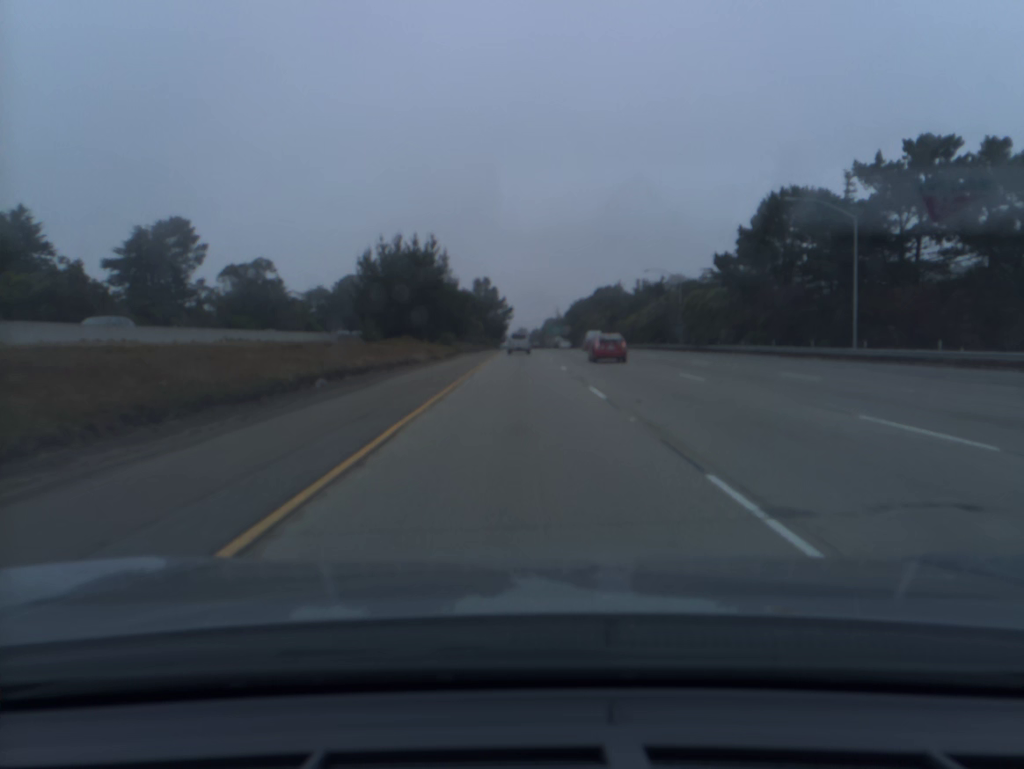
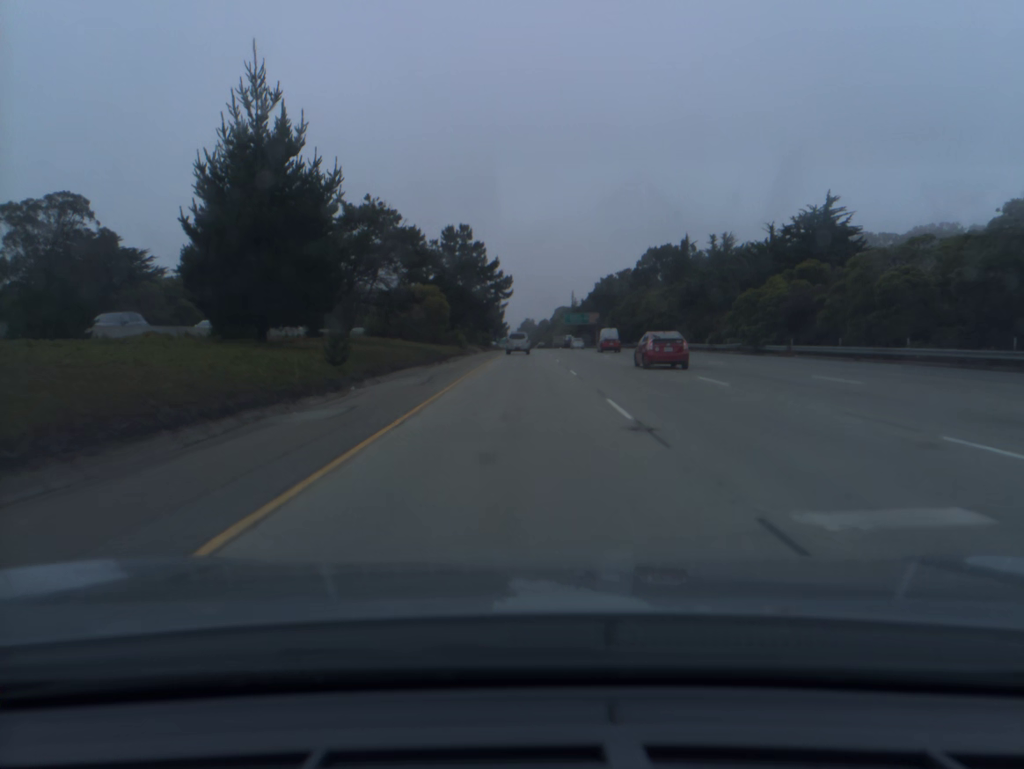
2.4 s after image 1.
(-0.2, +75.8) m; 0°
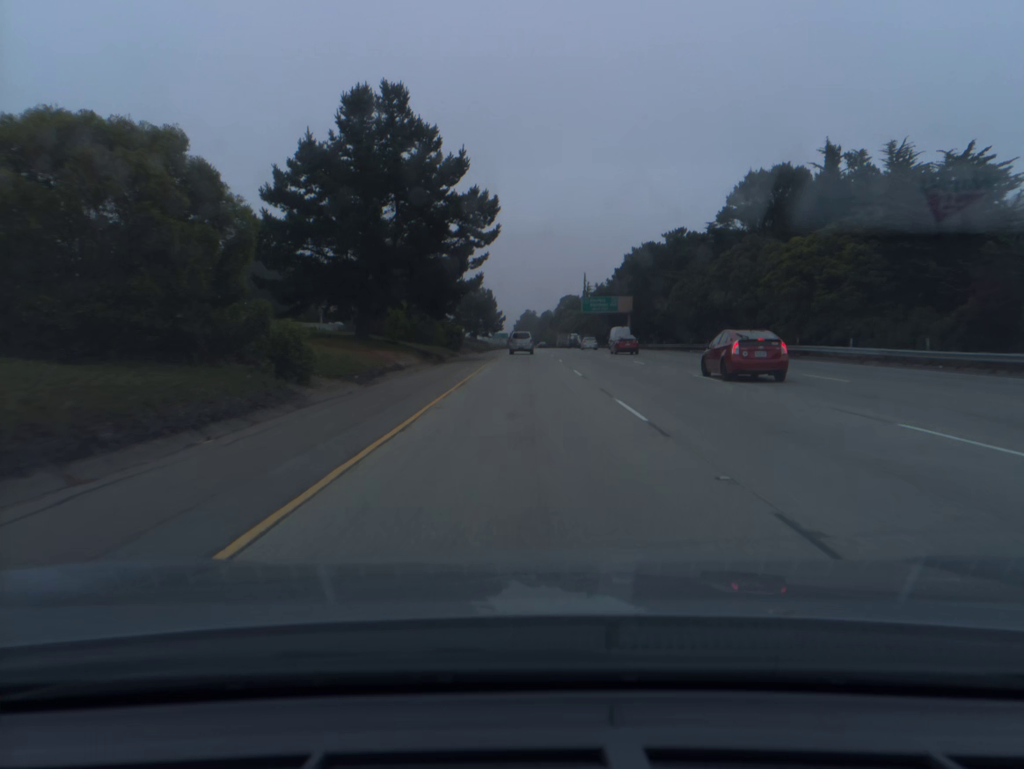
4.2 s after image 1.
(0.0, +56.9) m; 0°
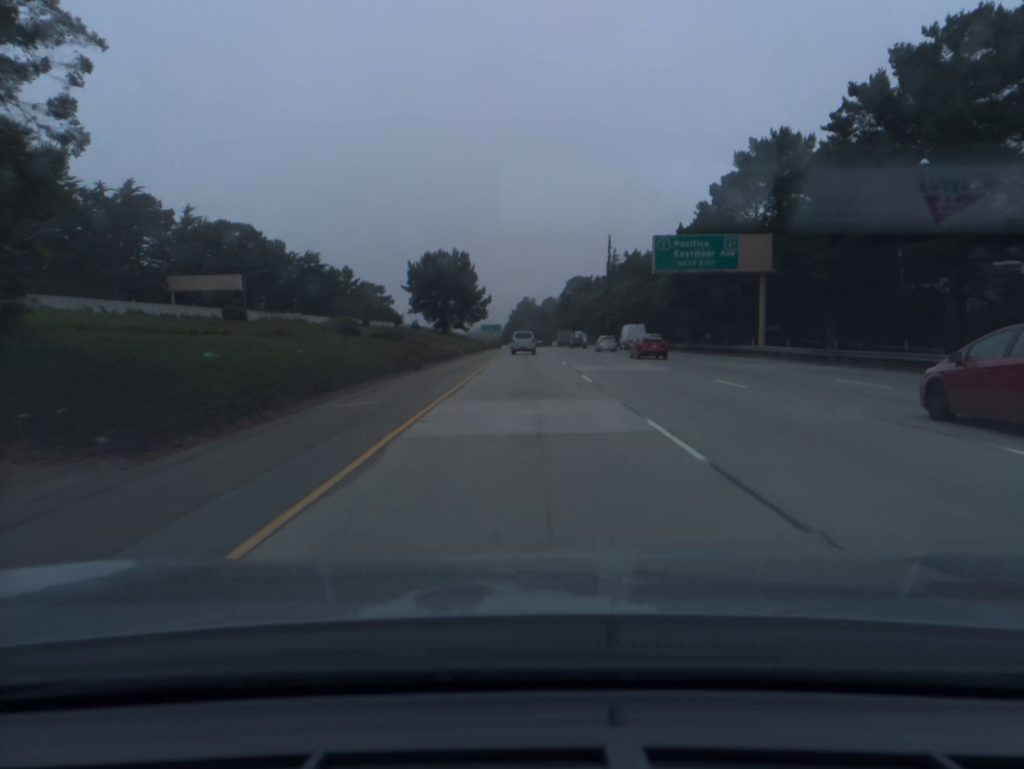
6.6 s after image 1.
(+0.1, +75.6) m; 0°
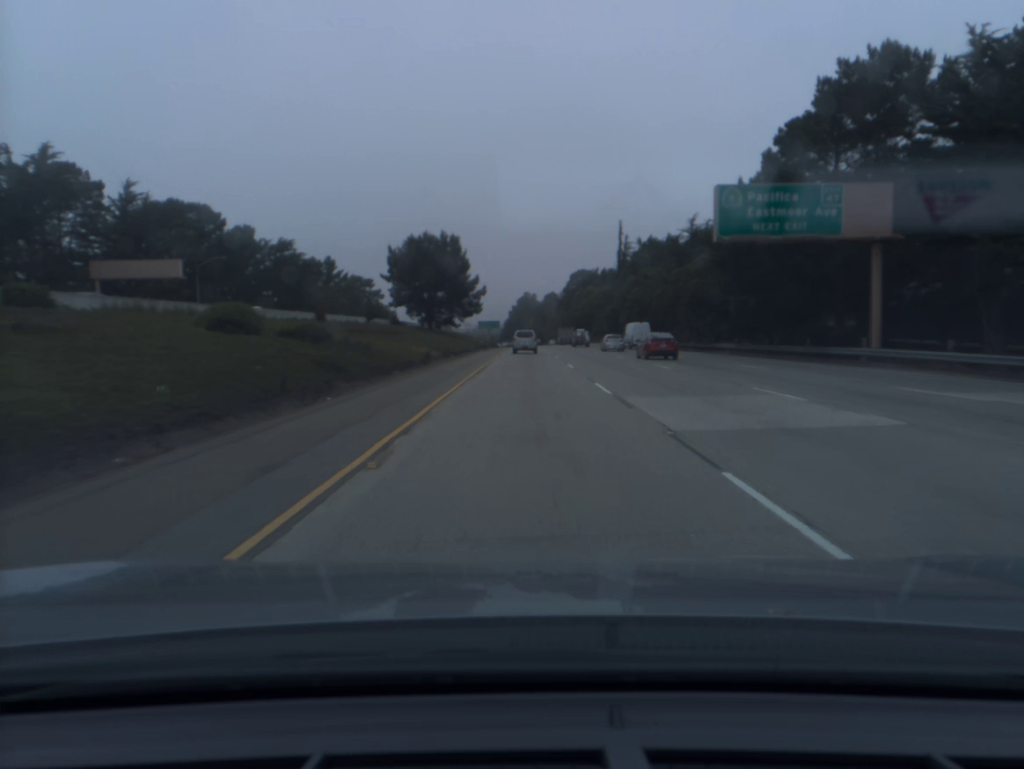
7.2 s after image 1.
(0.0, +18.8) m; 0°
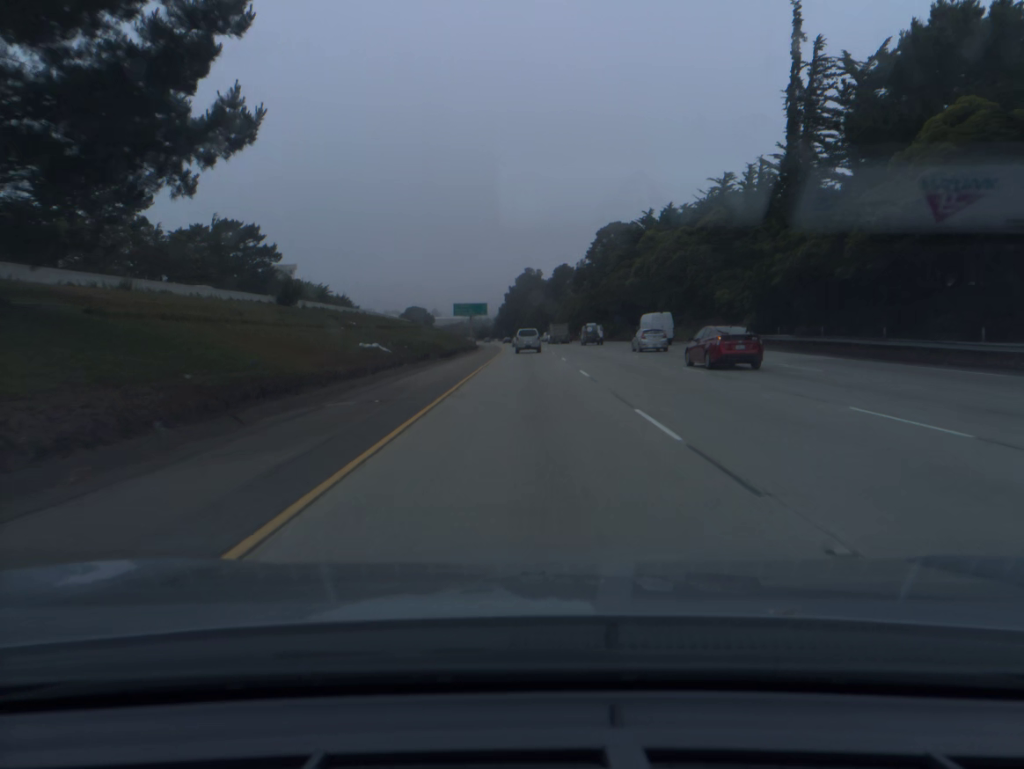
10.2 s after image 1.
(-0.2, +93.6) m; 0°
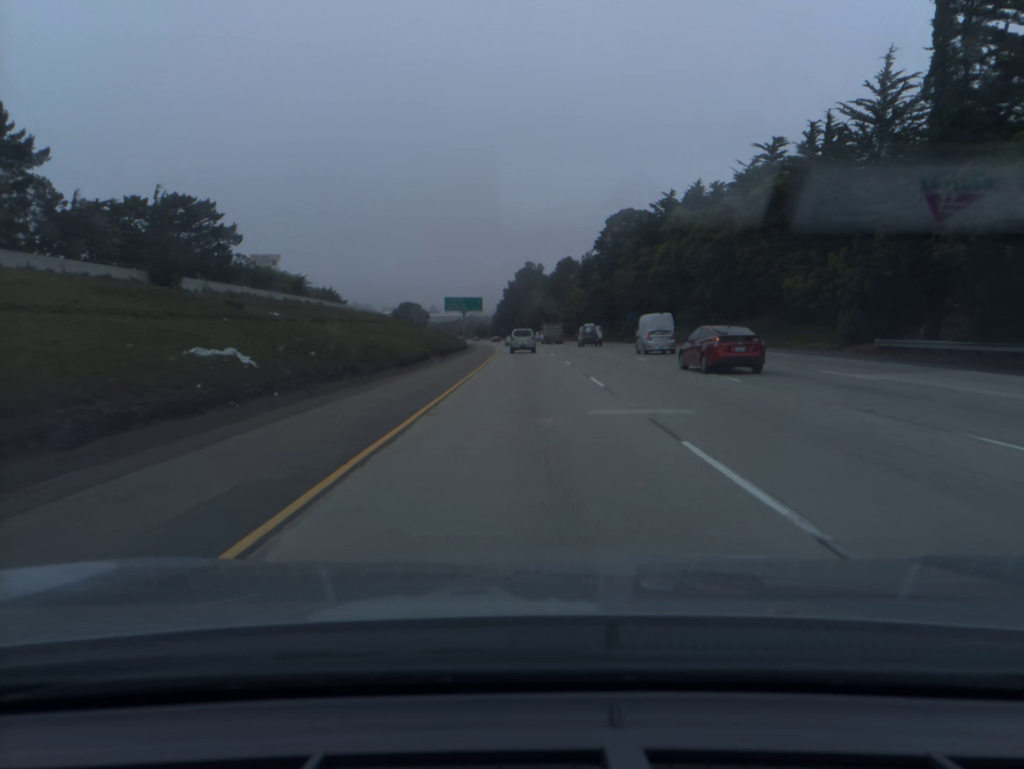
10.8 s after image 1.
(0.0, +18.6) m; 0°
